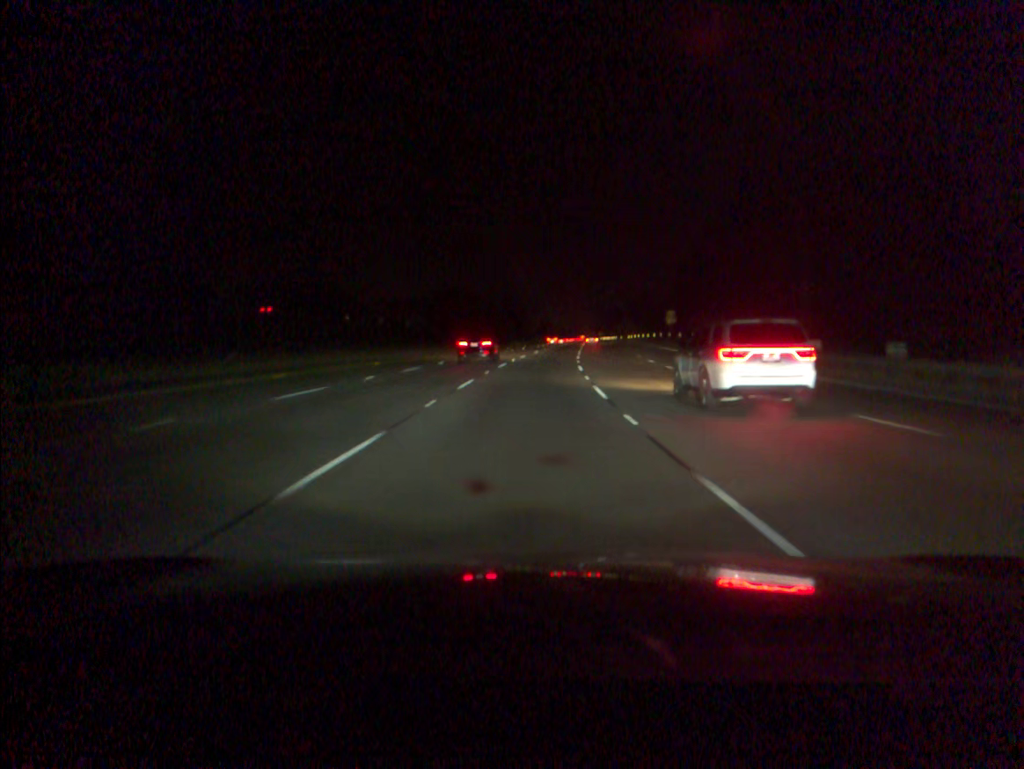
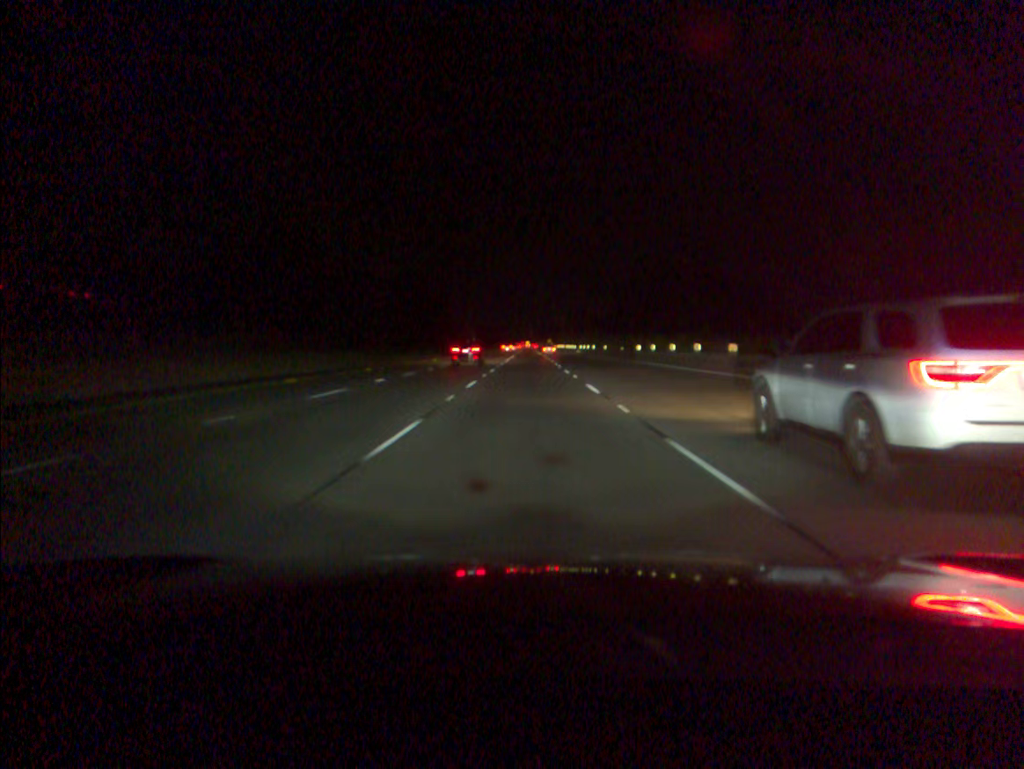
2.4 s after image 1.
(+2.9, +70.1) m; +4°
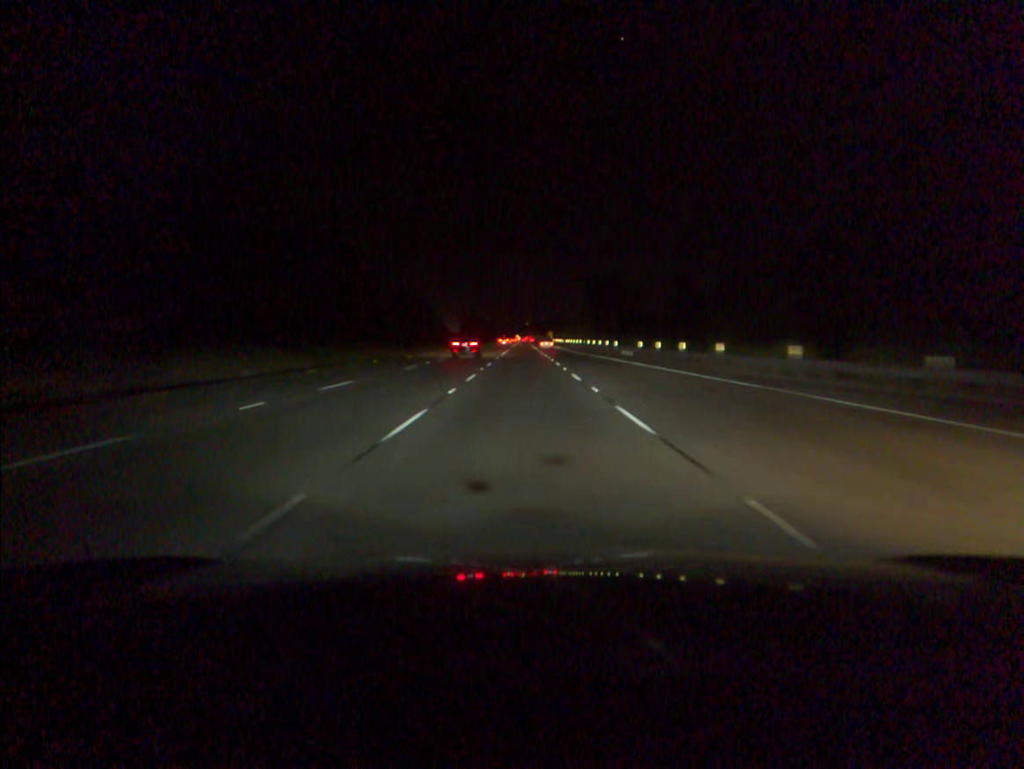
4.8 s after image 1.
(+0.6, +71.1) m; +1°
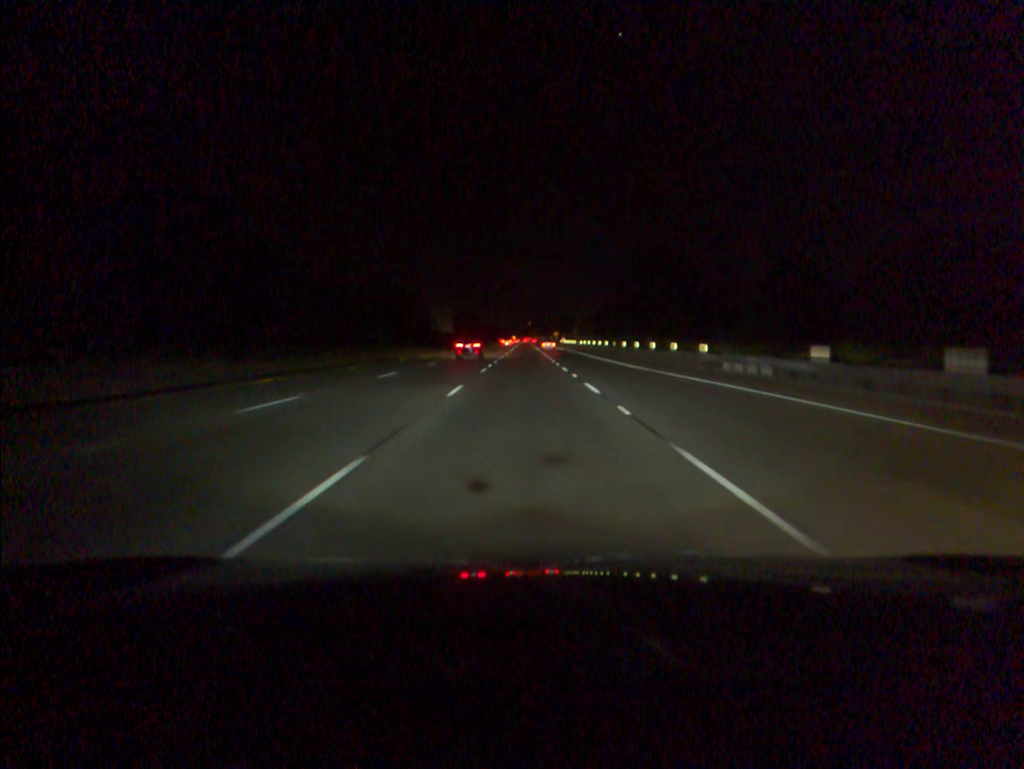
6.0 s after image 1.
(0.0, +35.5) m; 0°
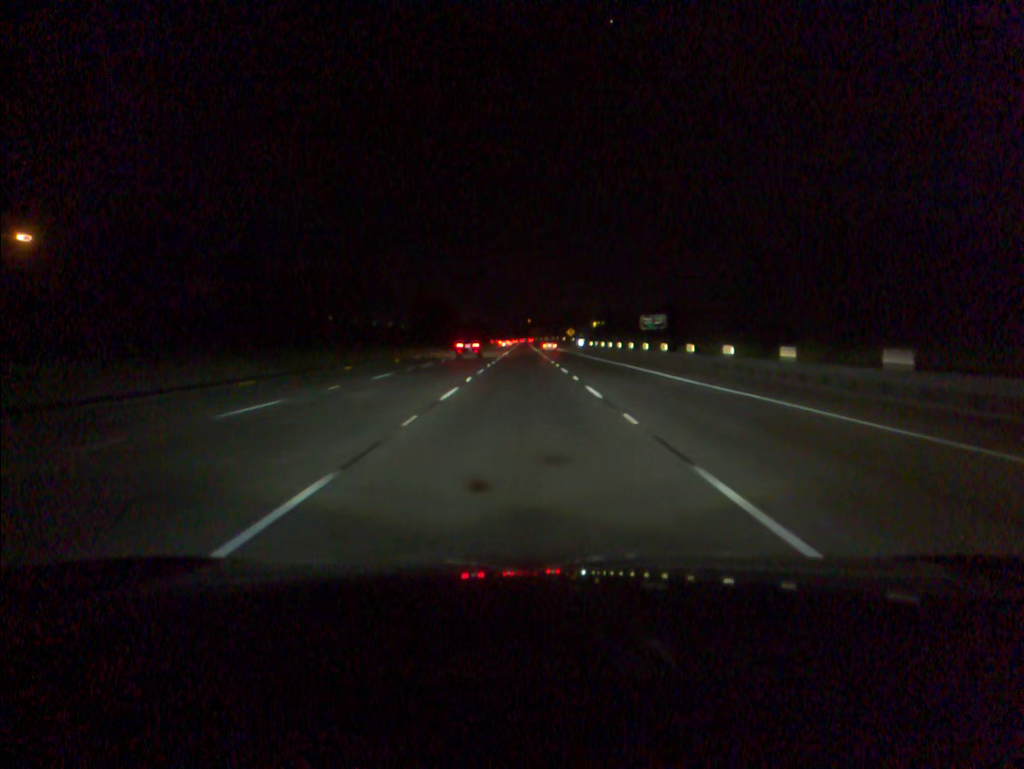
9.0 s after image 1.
(+0.1, +88.8) m; 0°
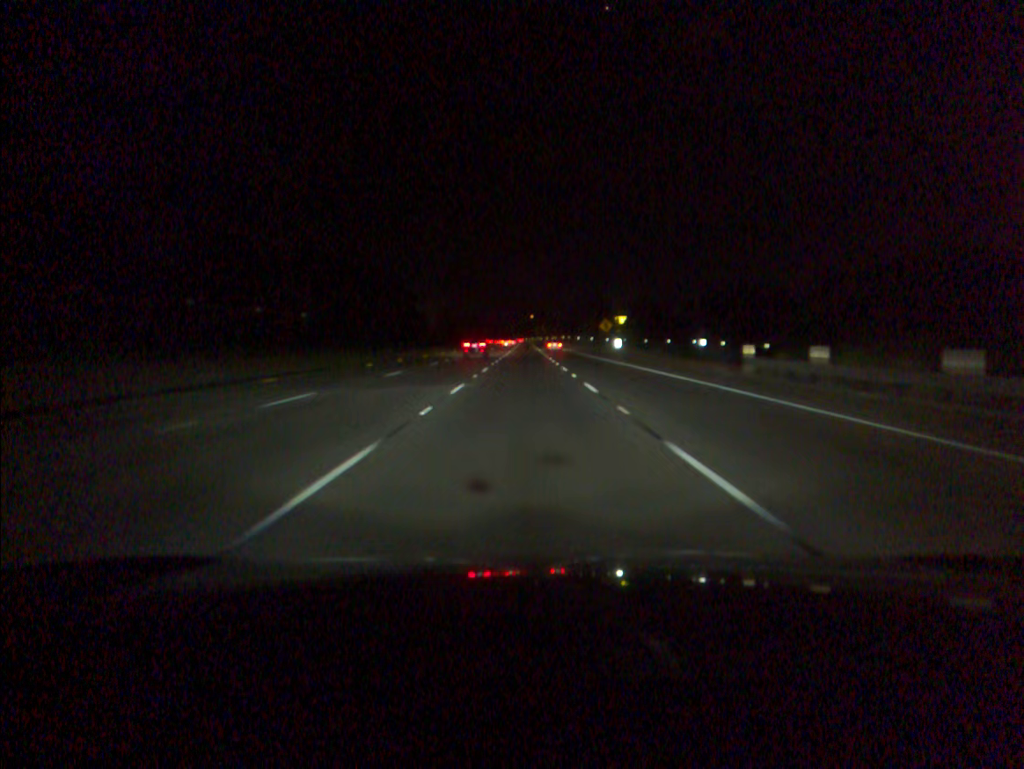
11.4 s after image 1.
(-0.1, +70.9) m; 0°
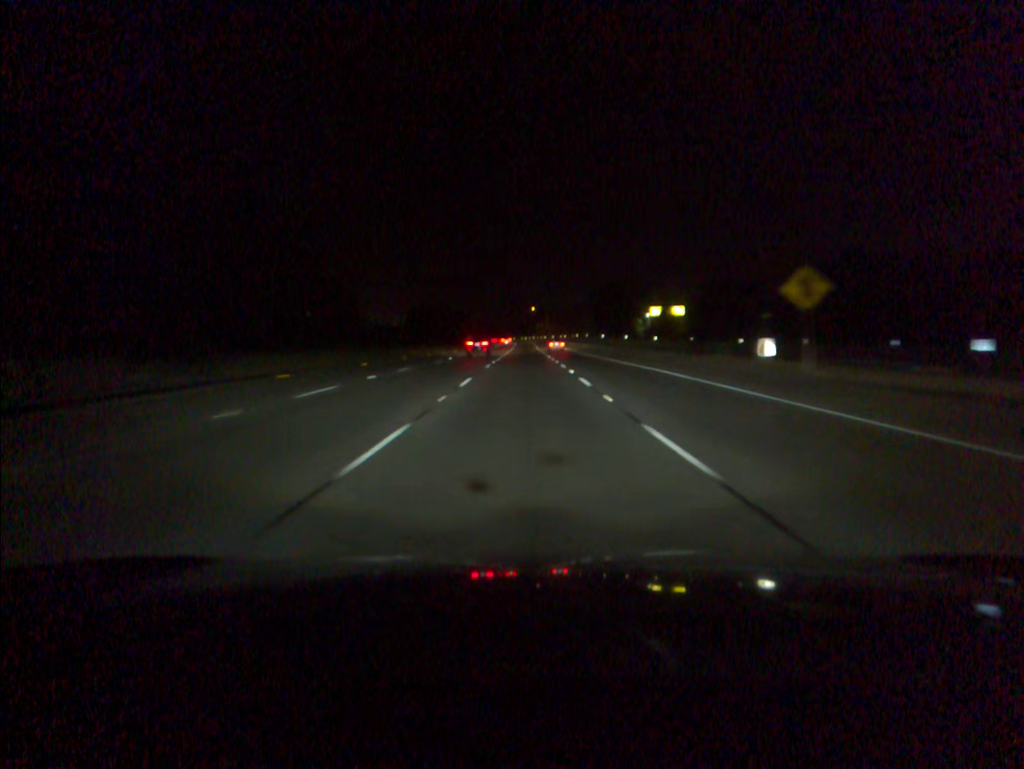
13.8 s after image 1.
(+0.1, +70.8) m; 0°
